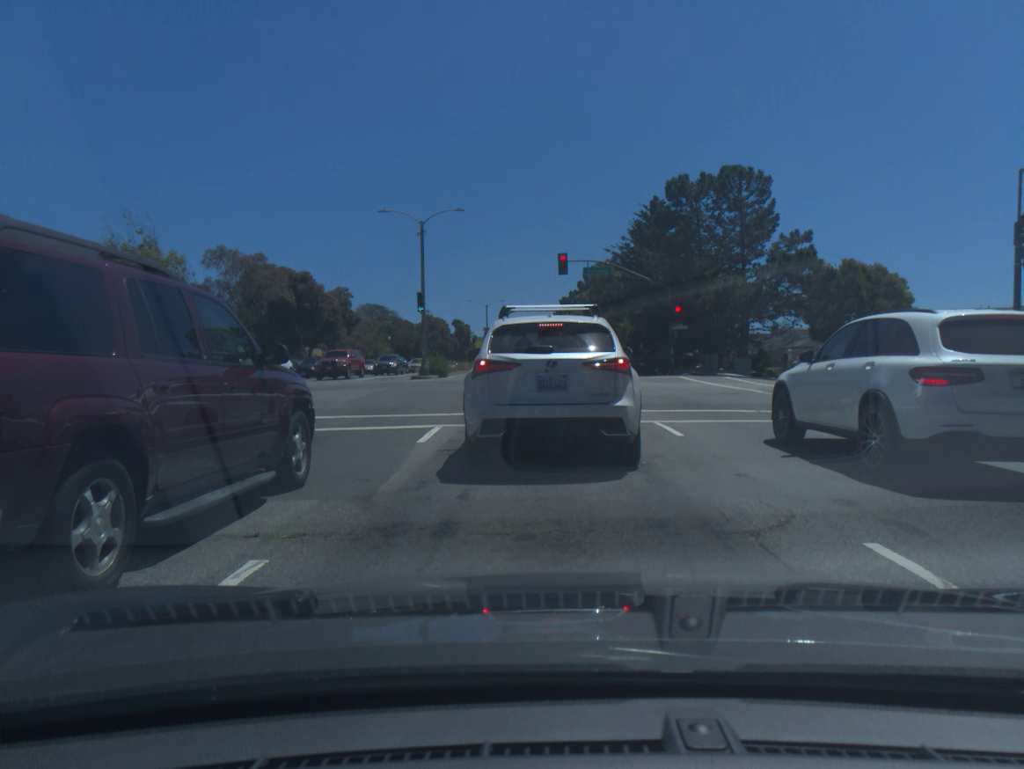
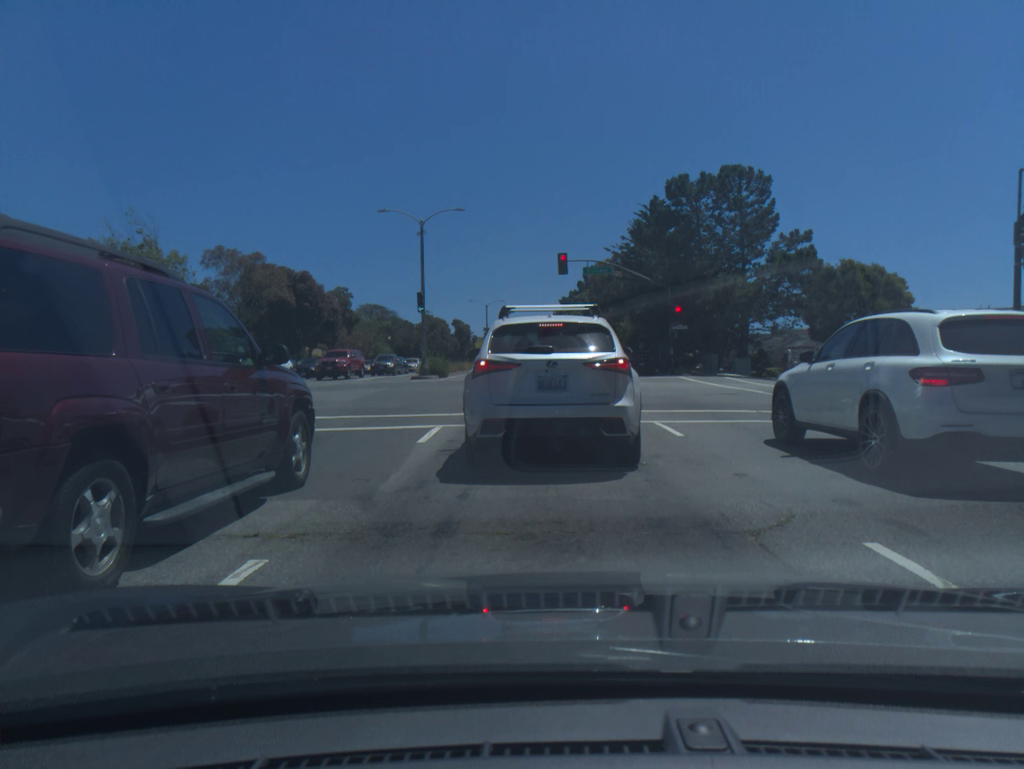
(0.0, +0.1) m; 0°
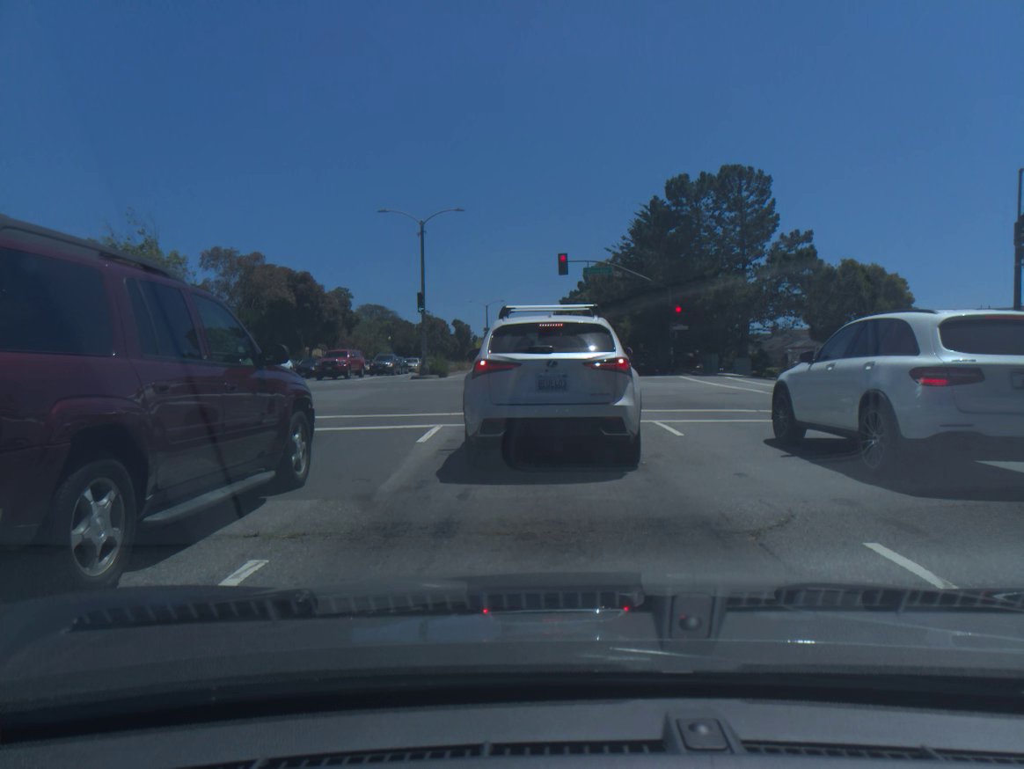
(-0.1, -0.1) m; 0°
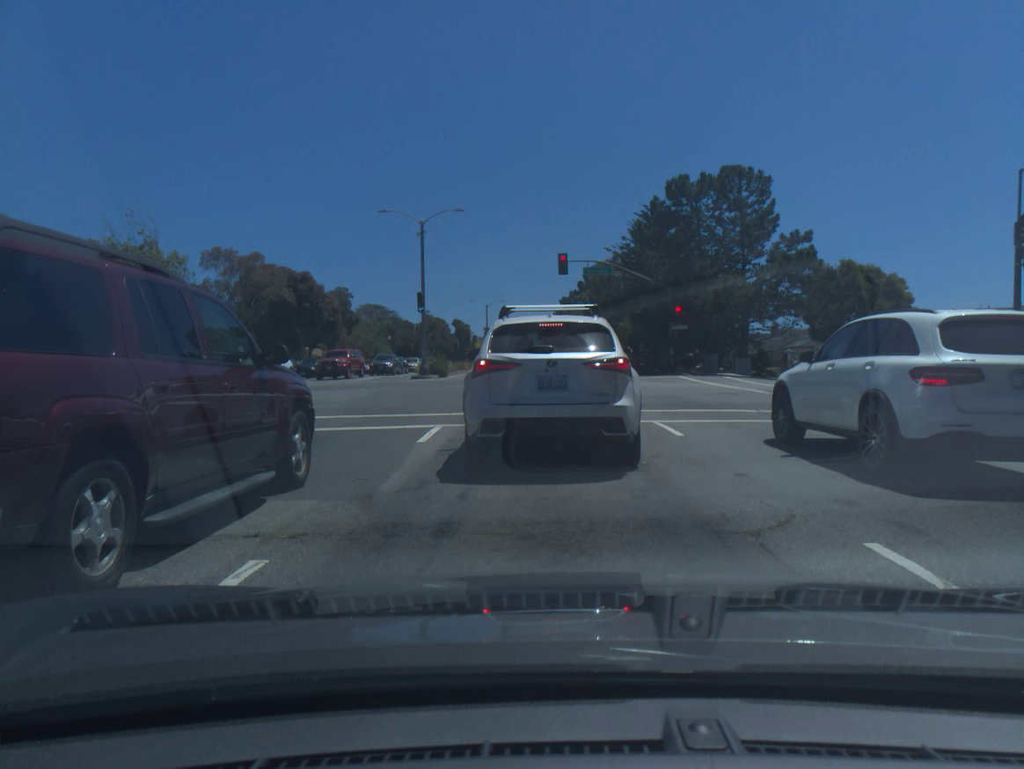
(0.0, 0.0) m; 0°
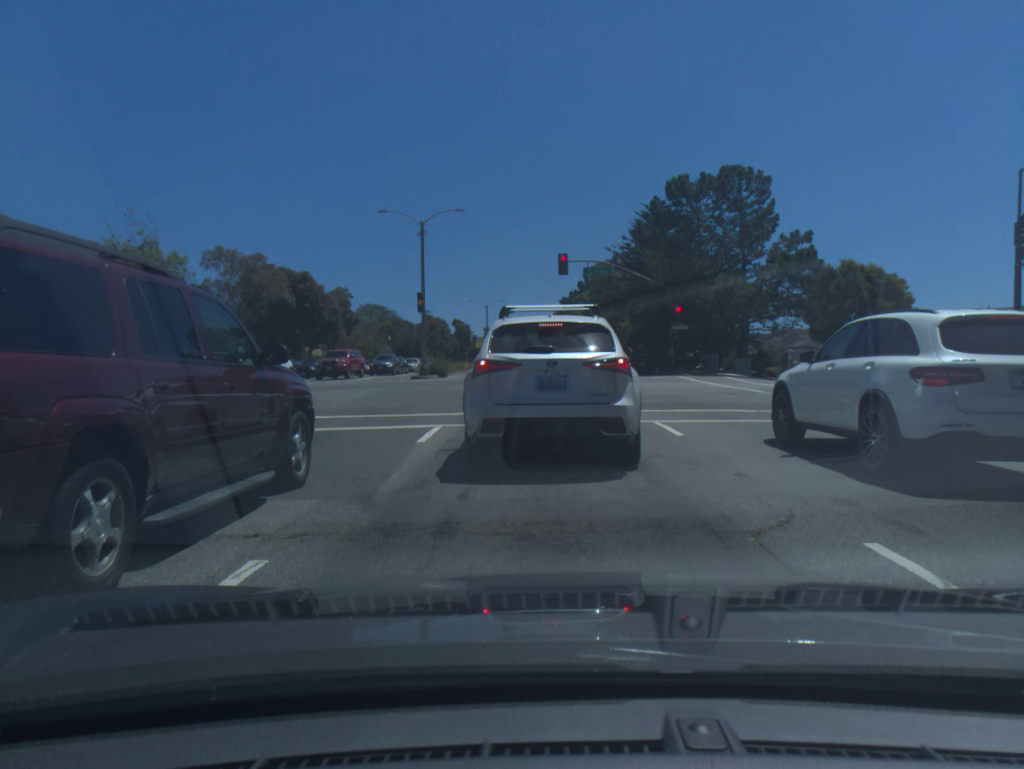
(0.0, 0.0) m; 0°
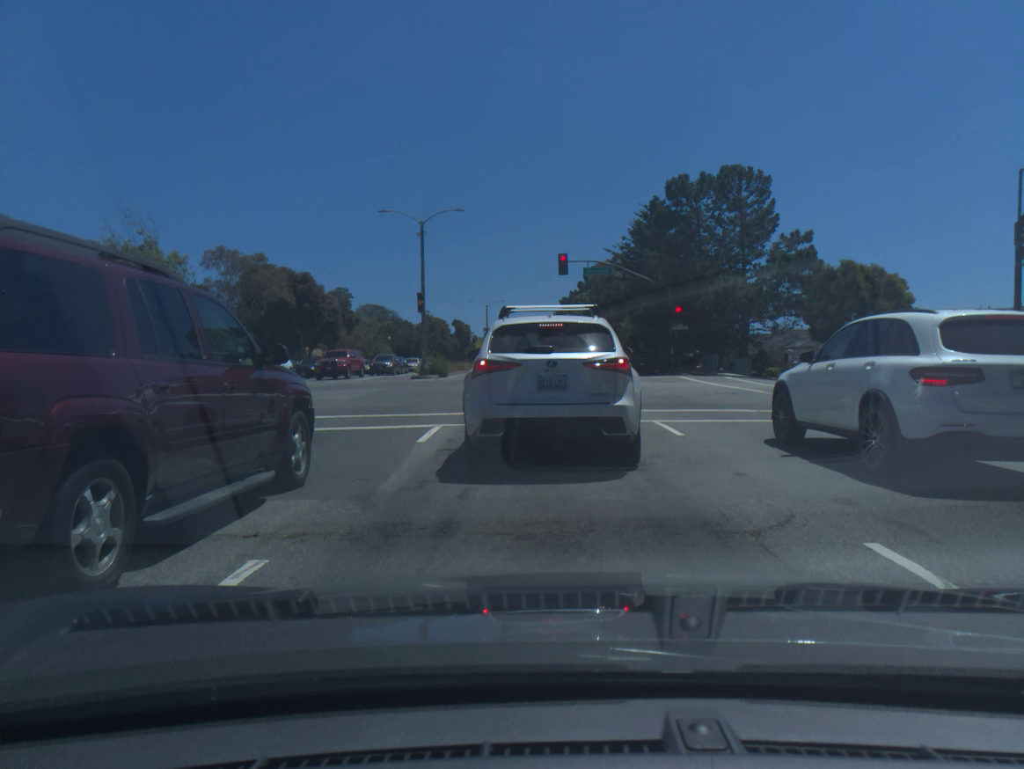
(0.0, 0.0) m; 0°
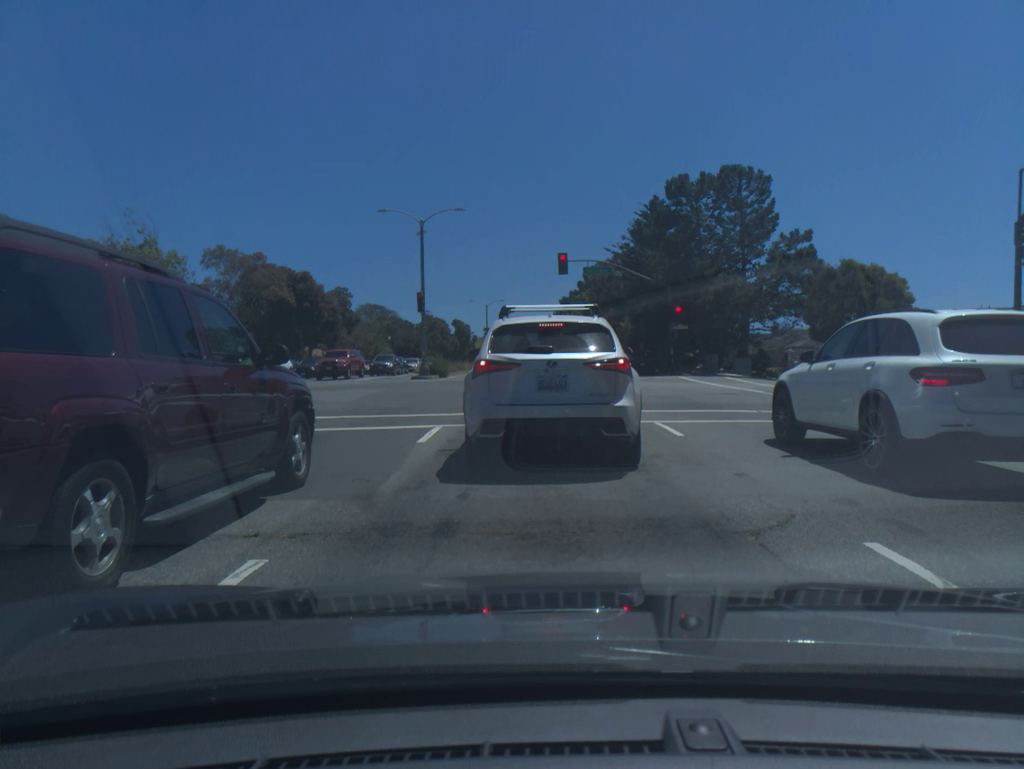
(0.0, 0.0) m; 0°
